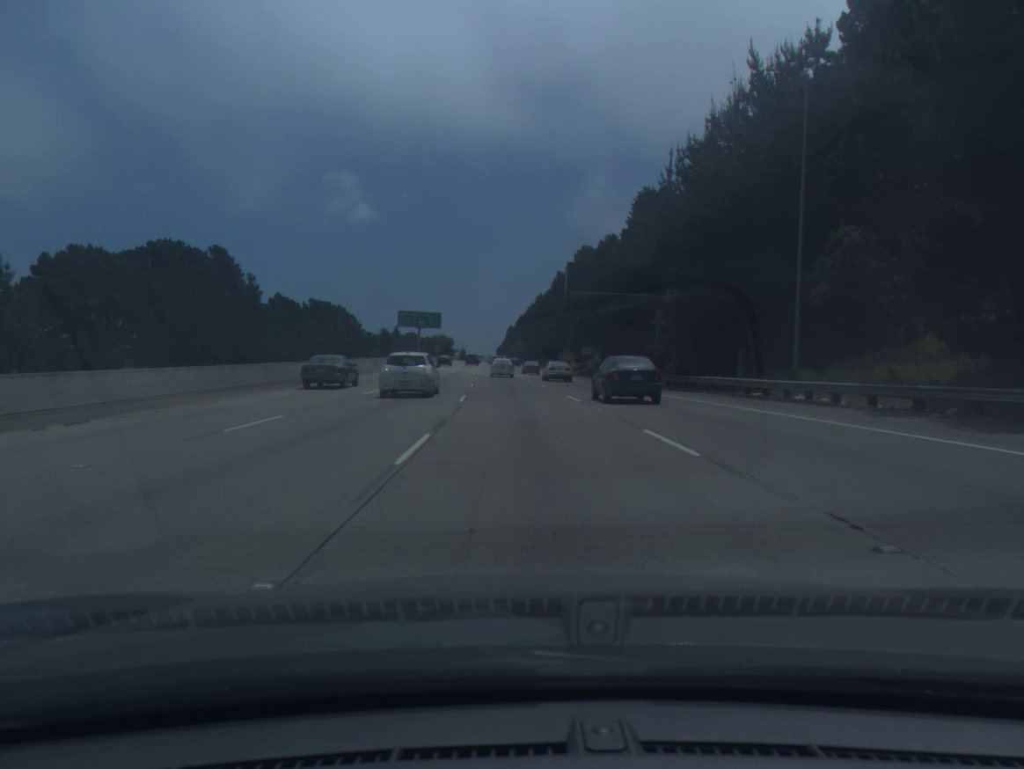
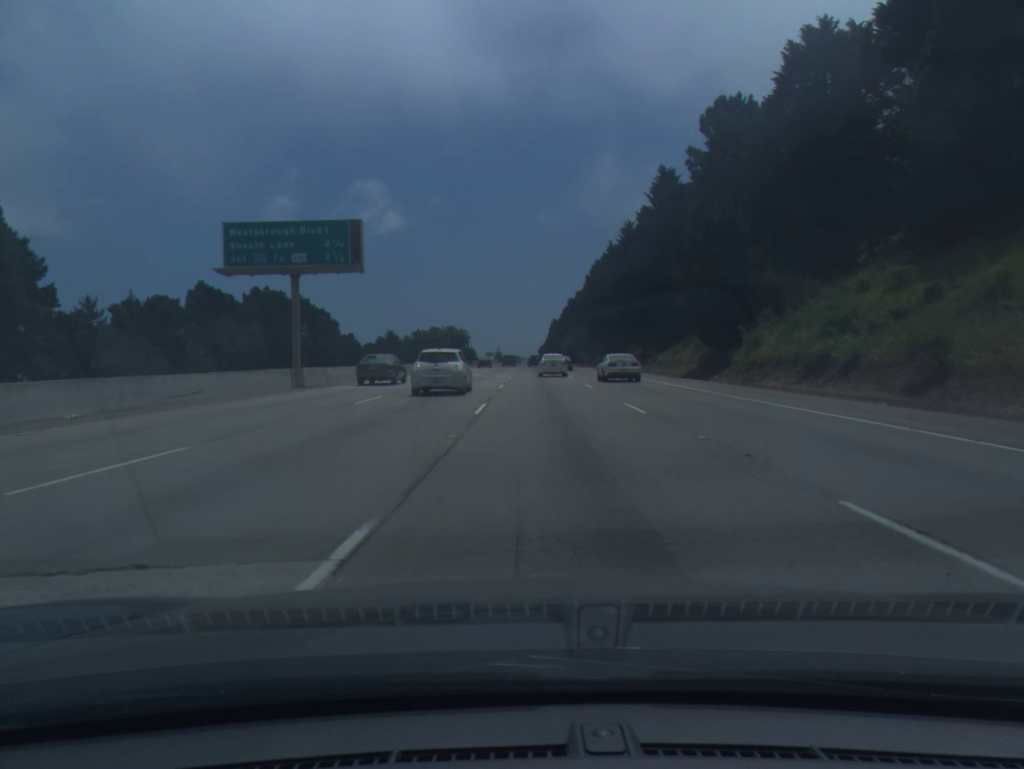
(-3.5, +94.5) m; -3°
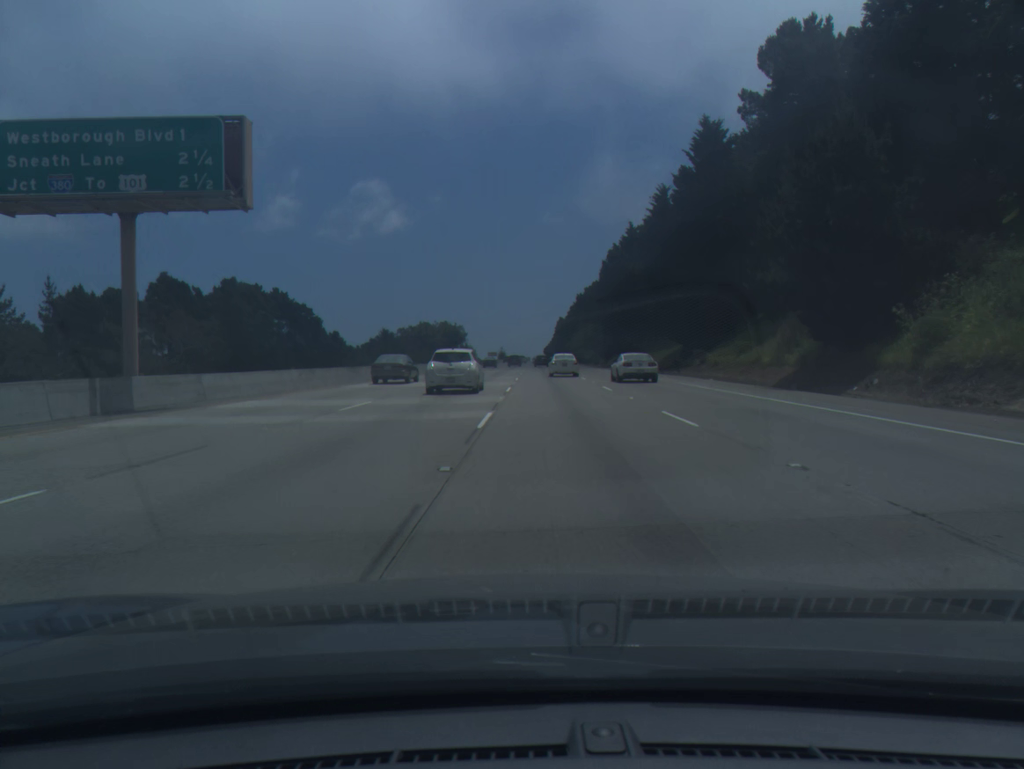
(-0.1, +18.3) m; 0°
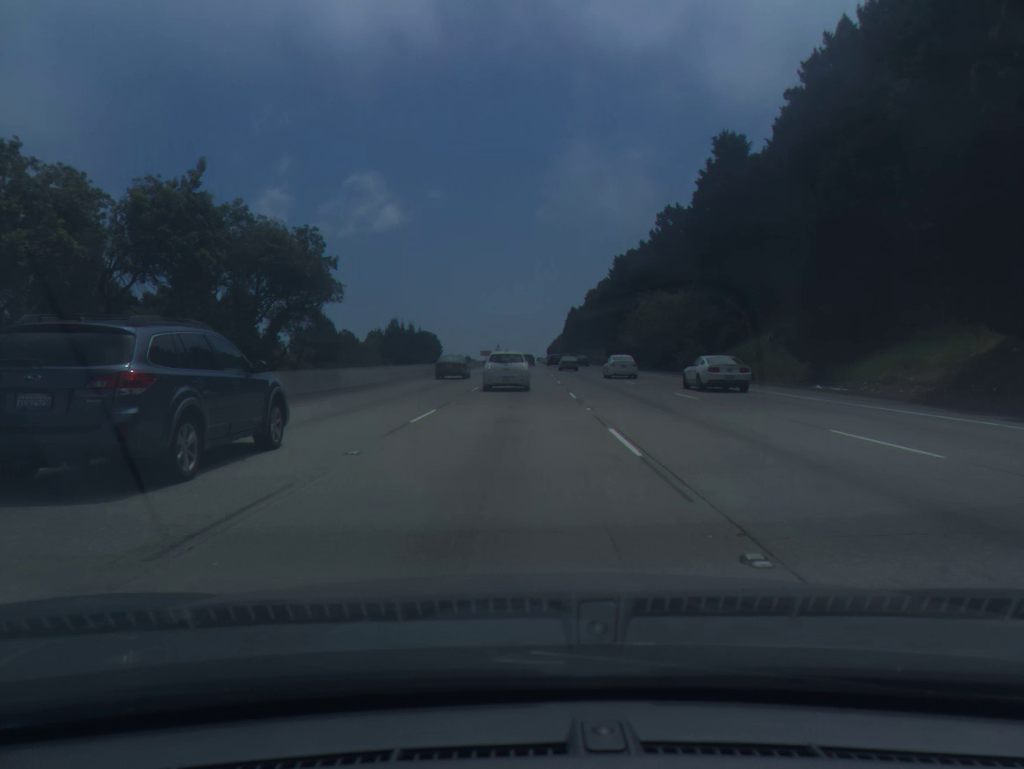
(-0.9, +91.4) m; 0°
